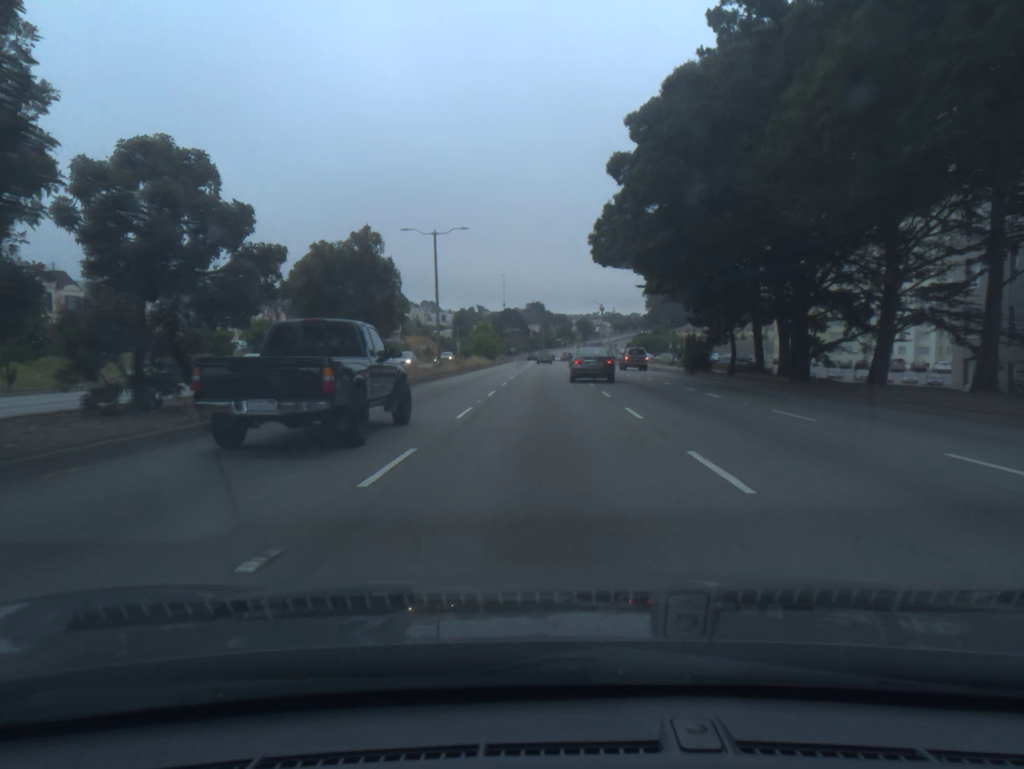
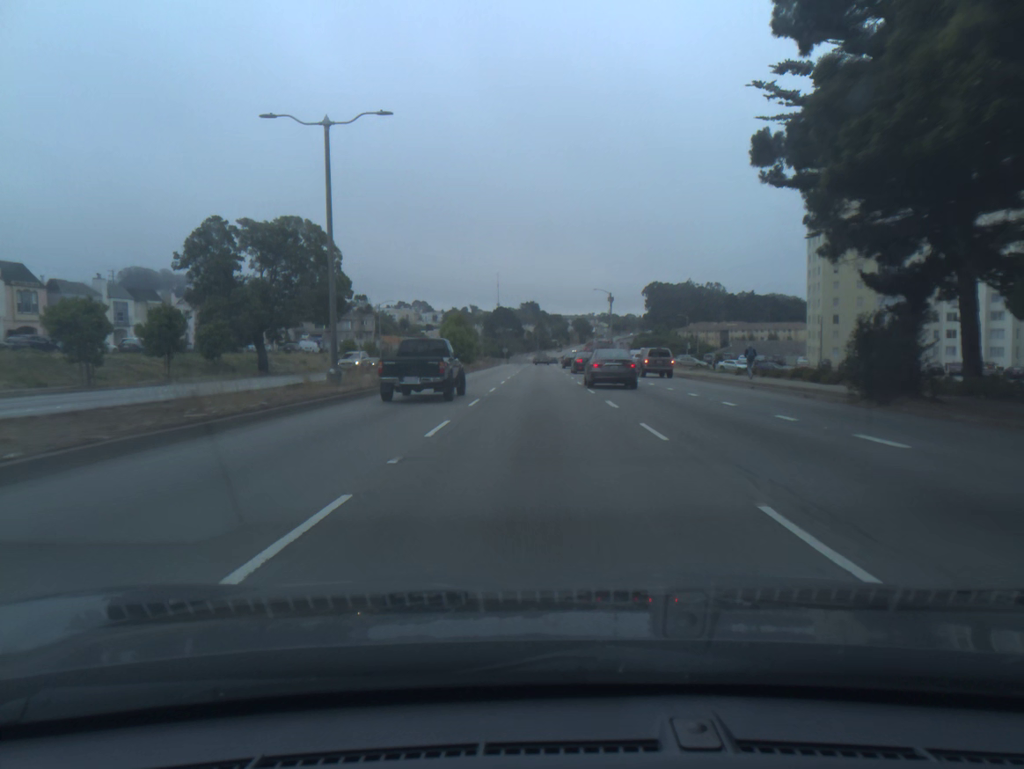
(0.0, +25.5) m; 0°
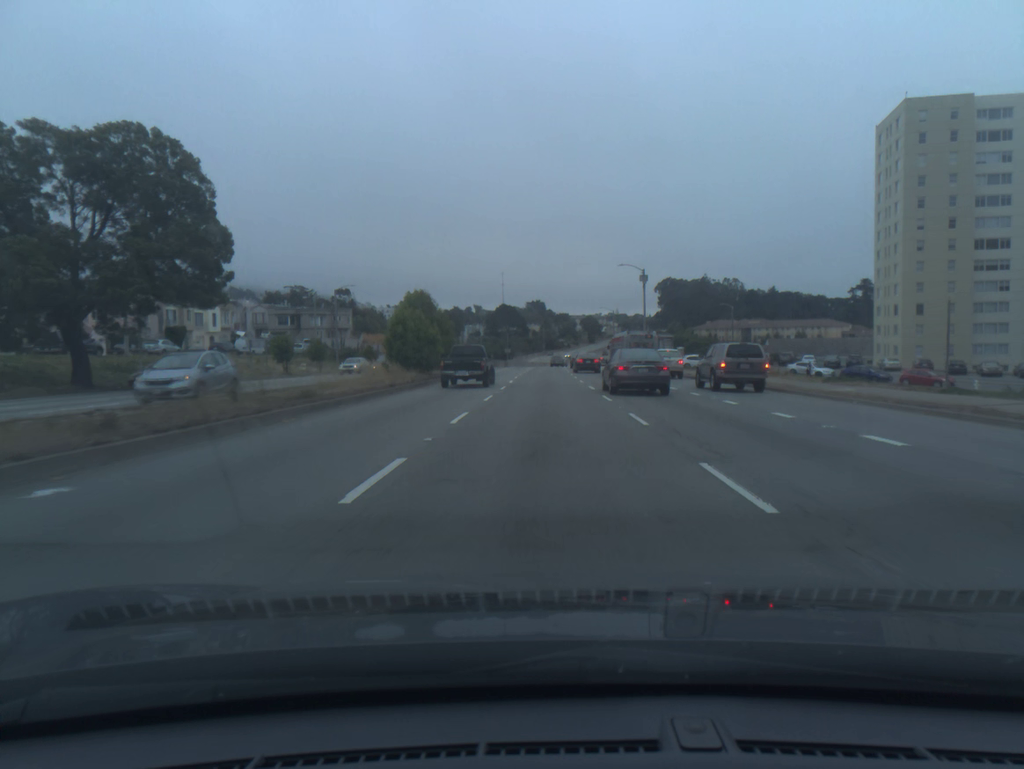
(-0.1, +27.0) m; 0°
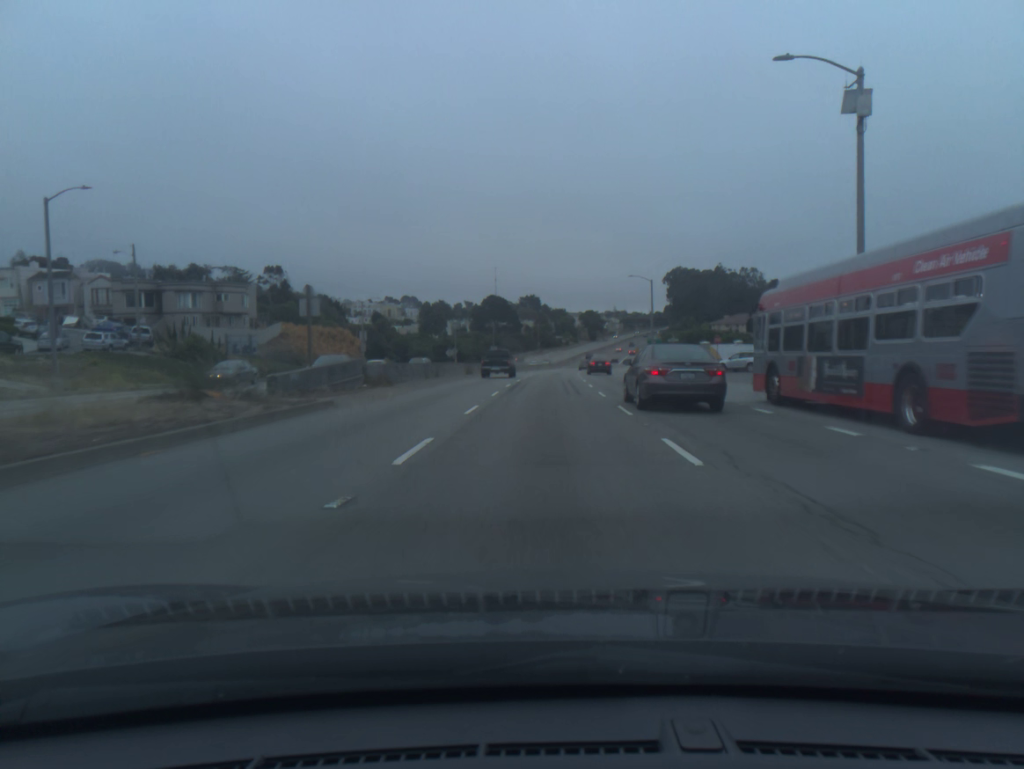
(+0.1, +49.6) m; 0°
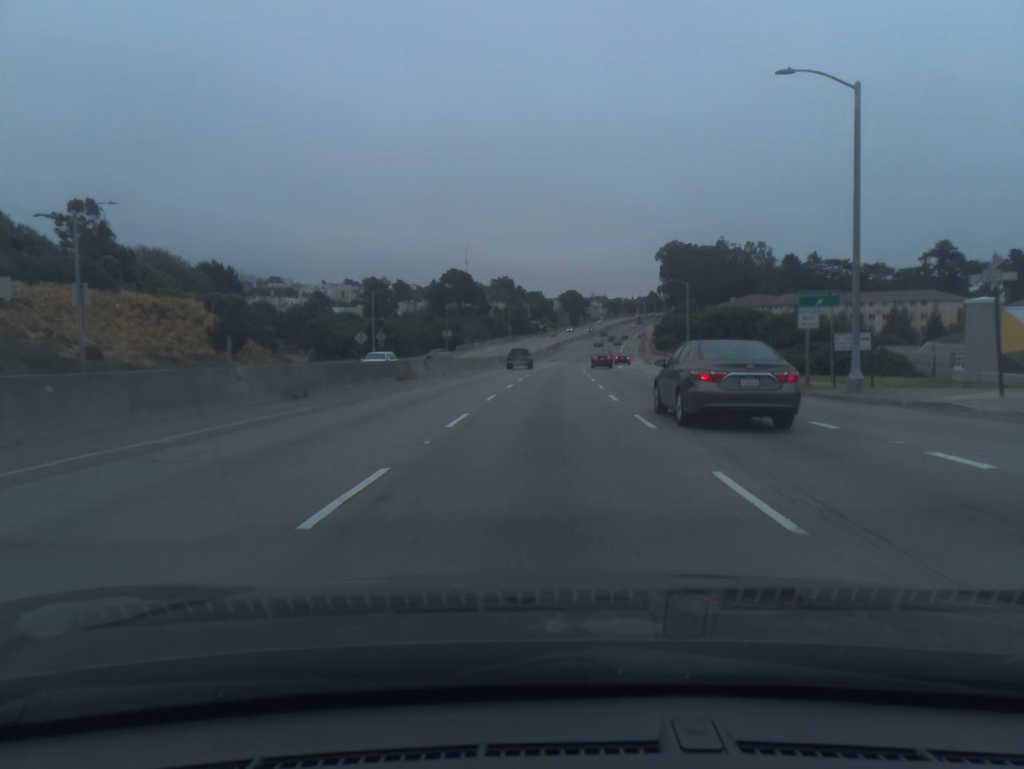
(+0.7, +54.7) m; +2°
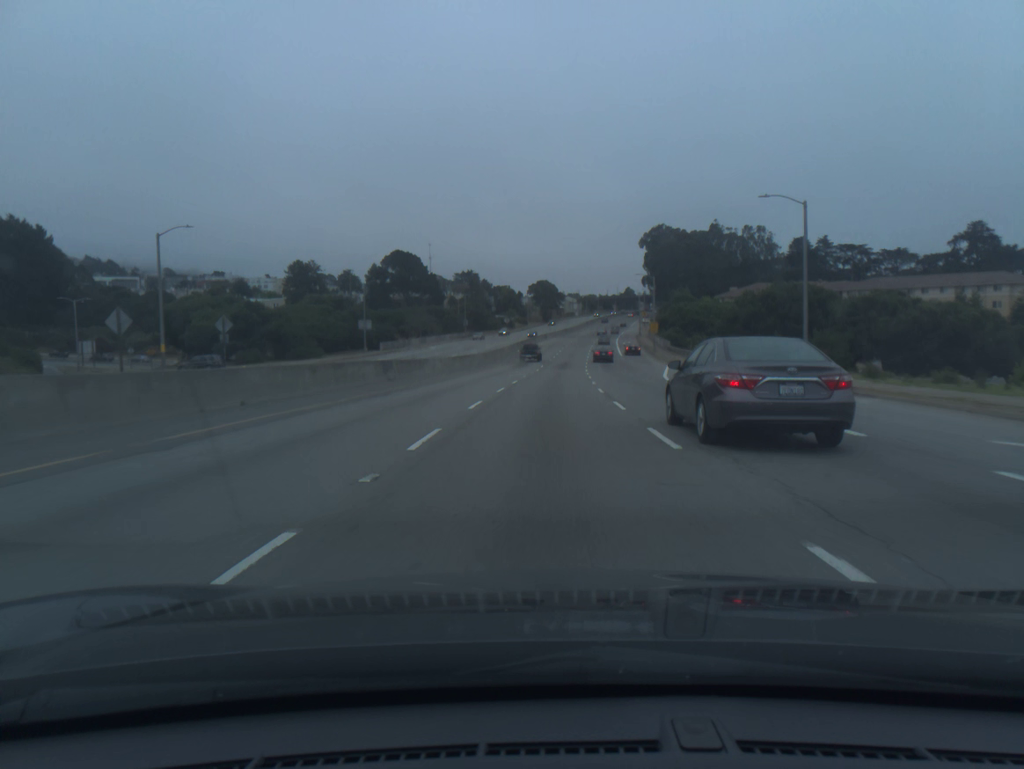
(+0.9, +47.5) m; +2°
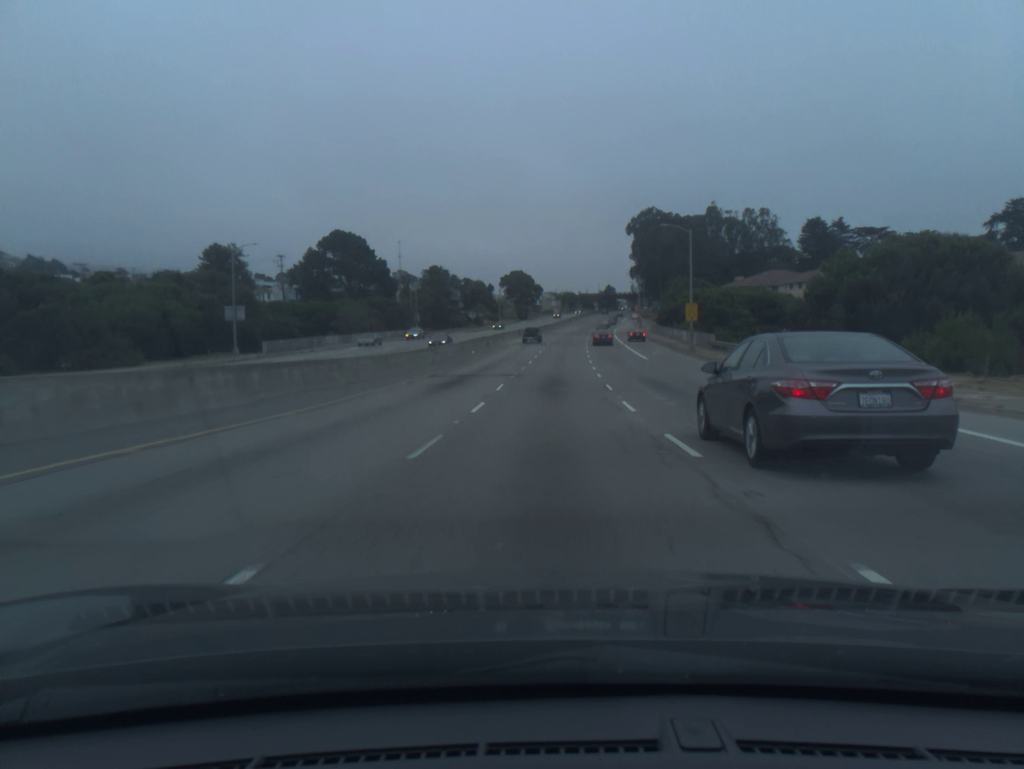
(+0.5, +37.6) m; +2°
